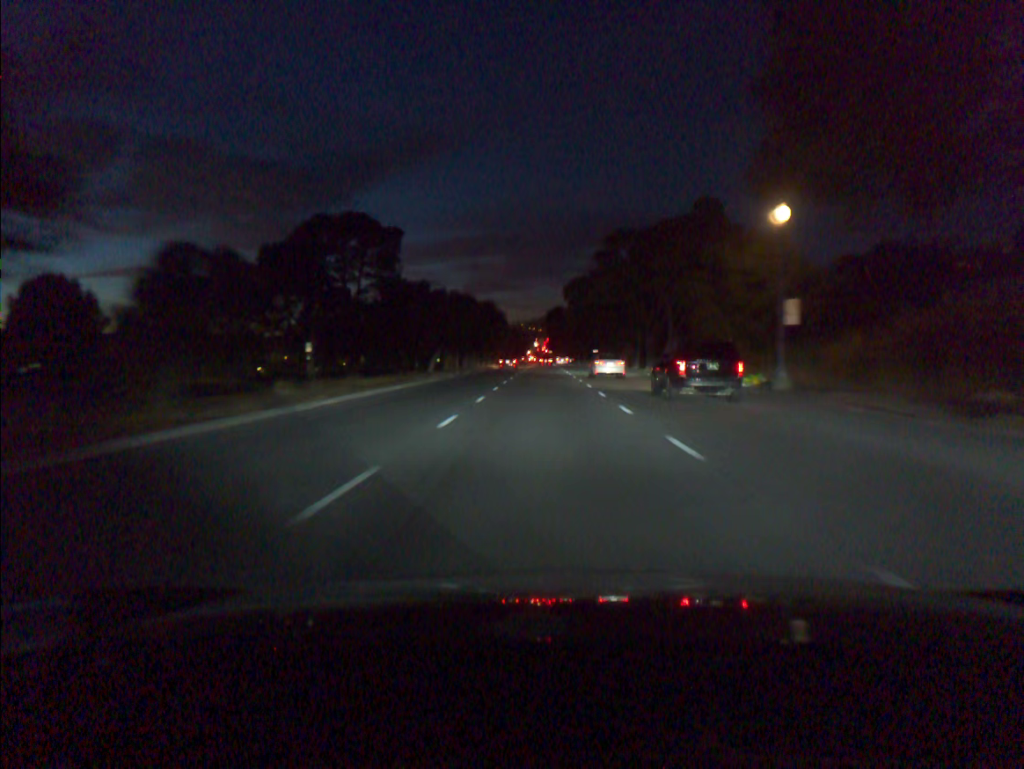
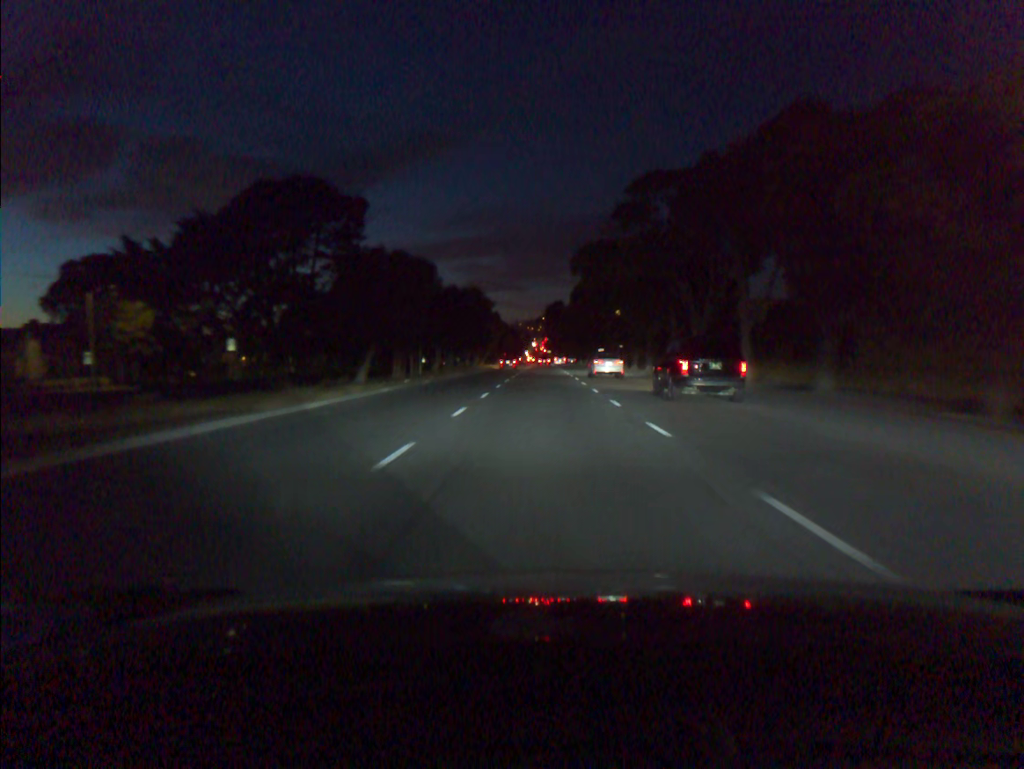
(0.0, +19.7) m; 0°
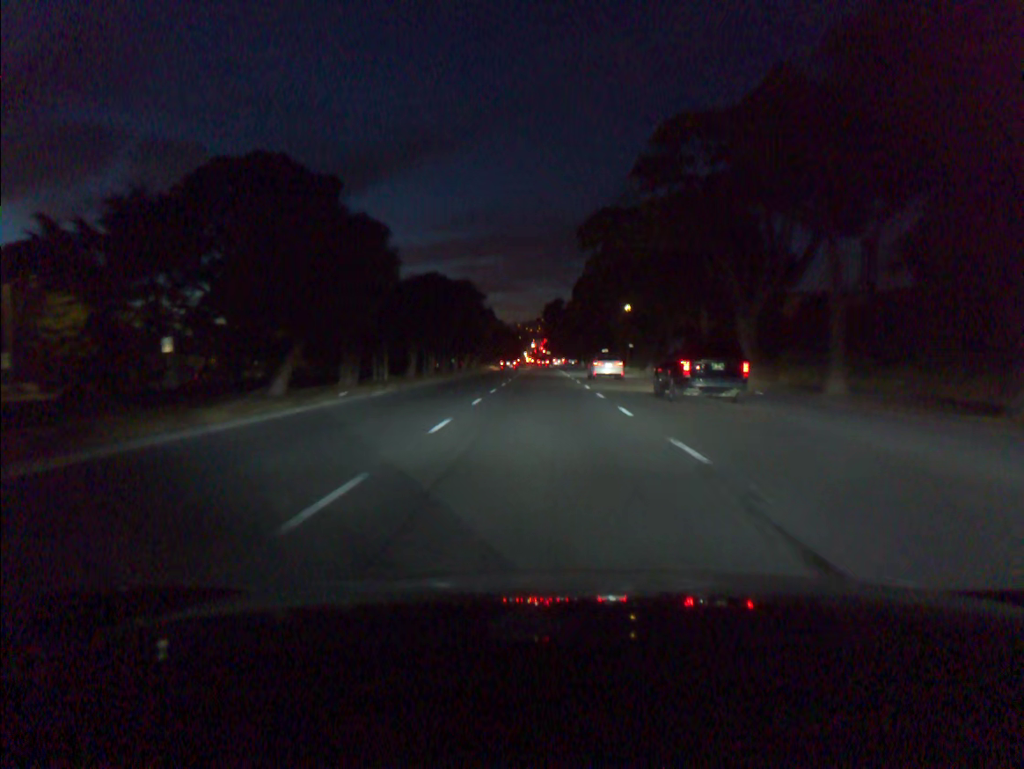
(0.0, +10.2) m; 0°
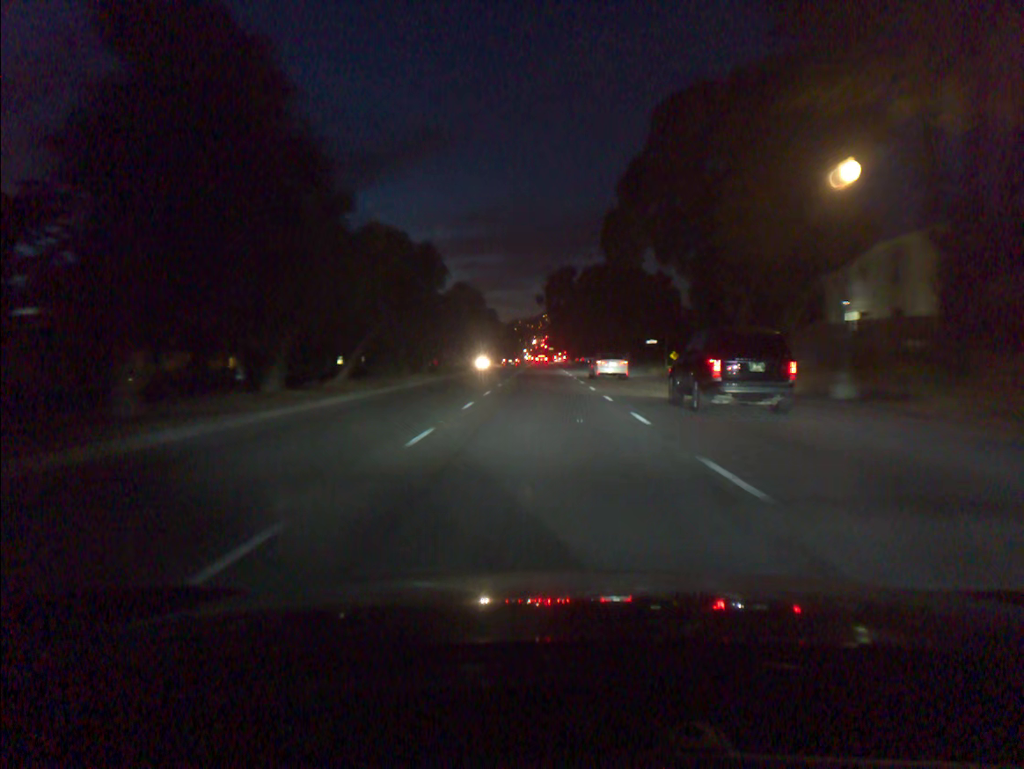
(-0.1, +54.2) m; 0°
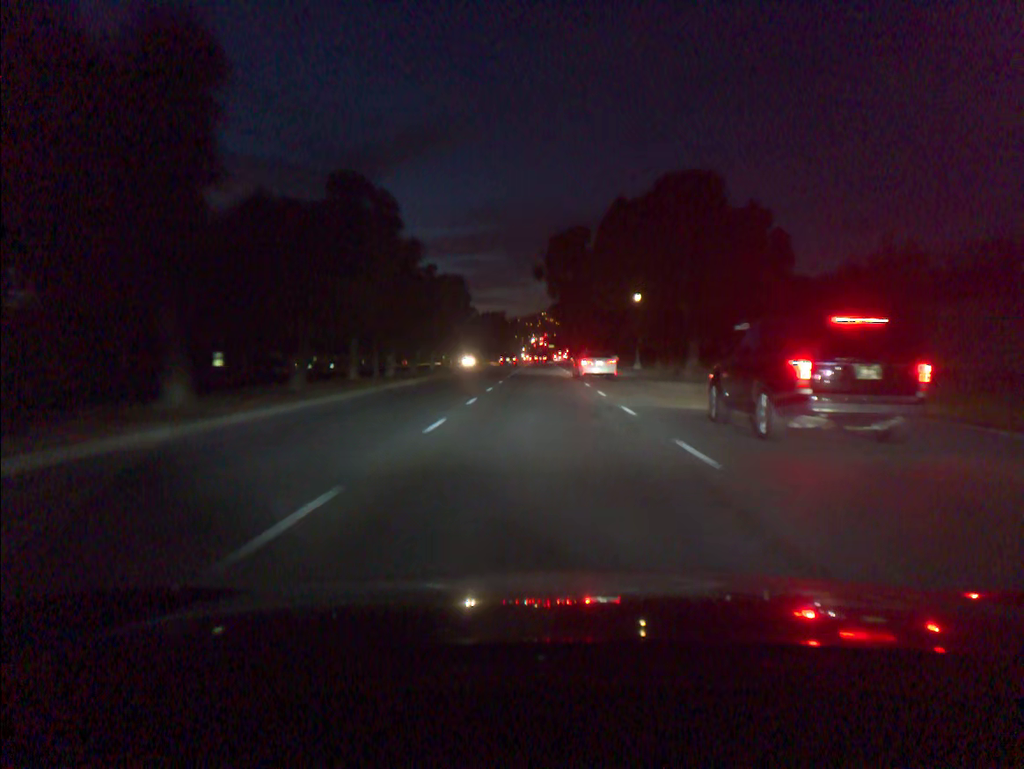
(0.0, +34.8) m; 0°
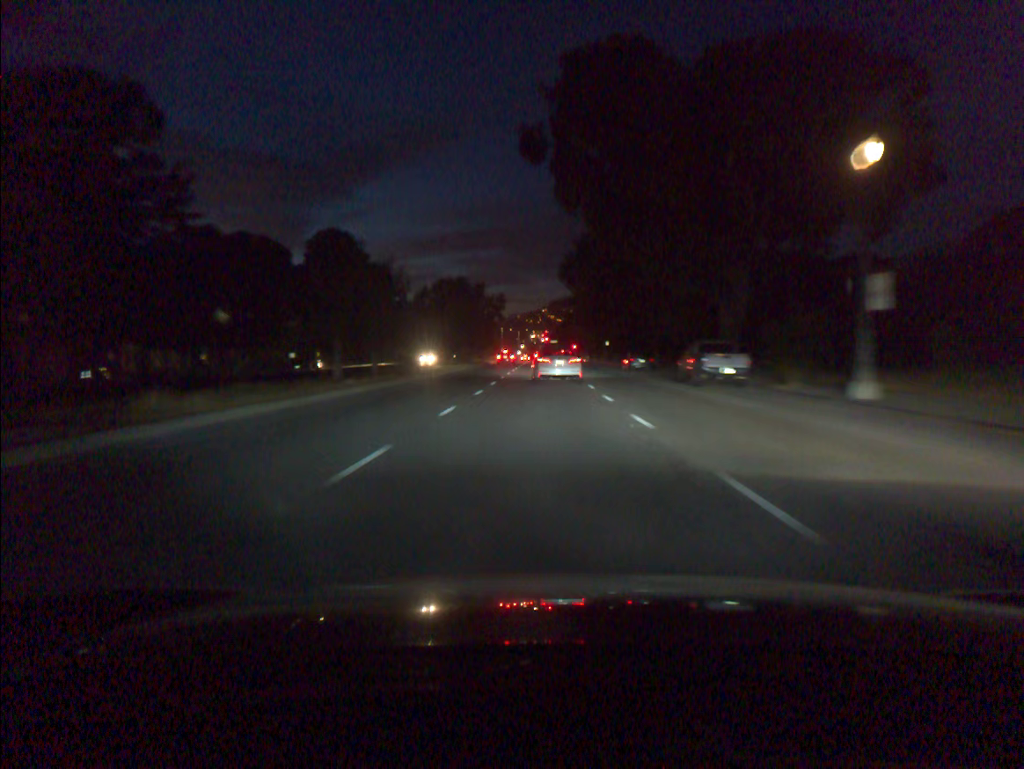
(+0.1, +47.7) m; 0°
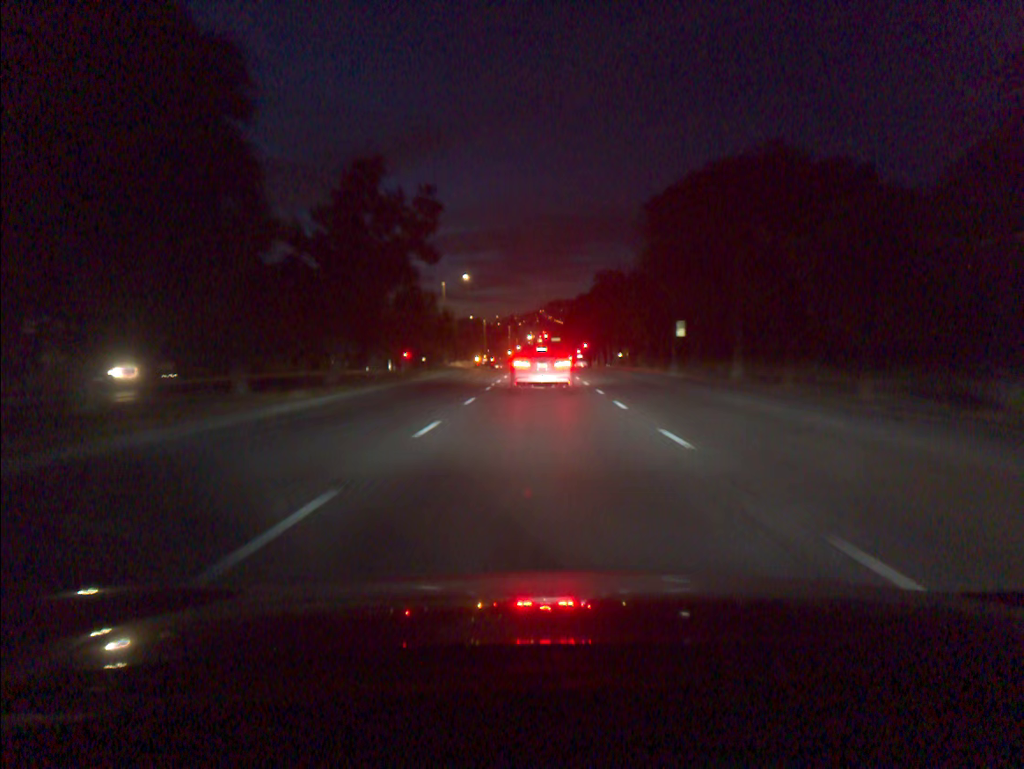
(-0.1, +54.2) m; 0°
